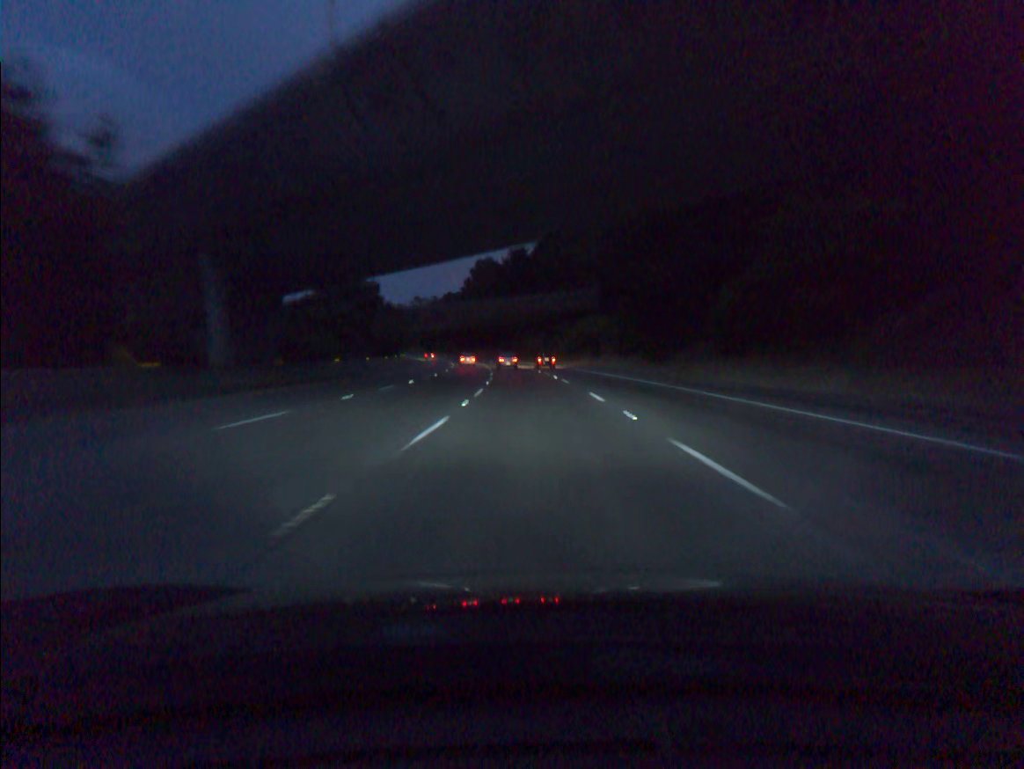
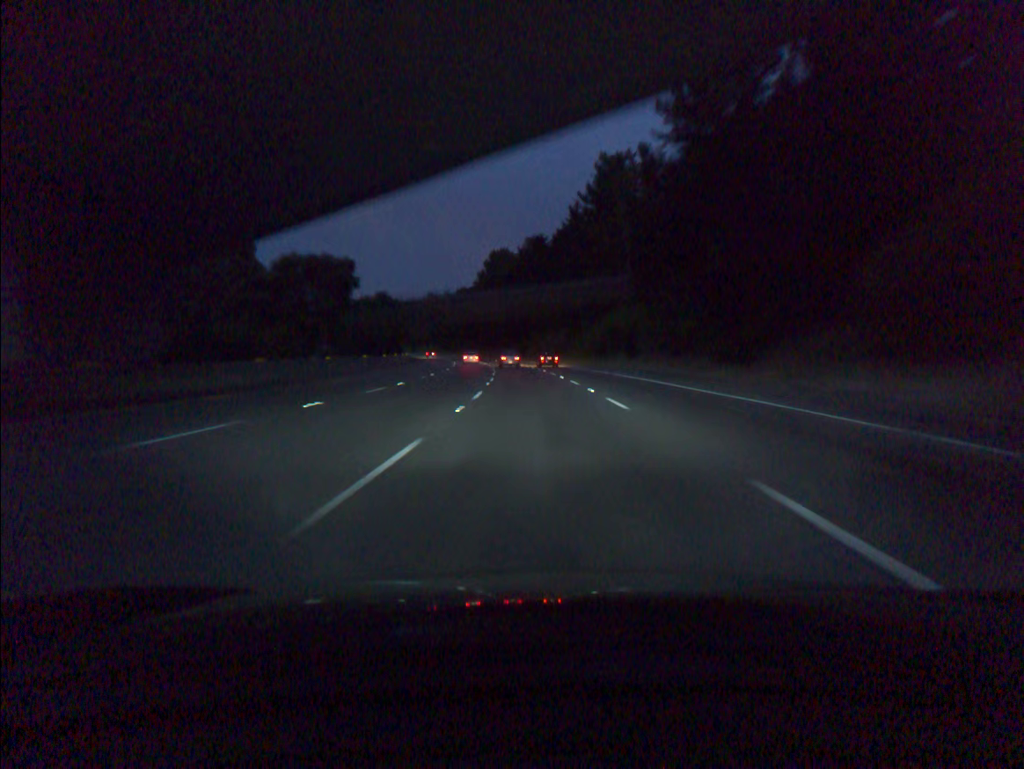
(-0.2, +18.2) m; -1°
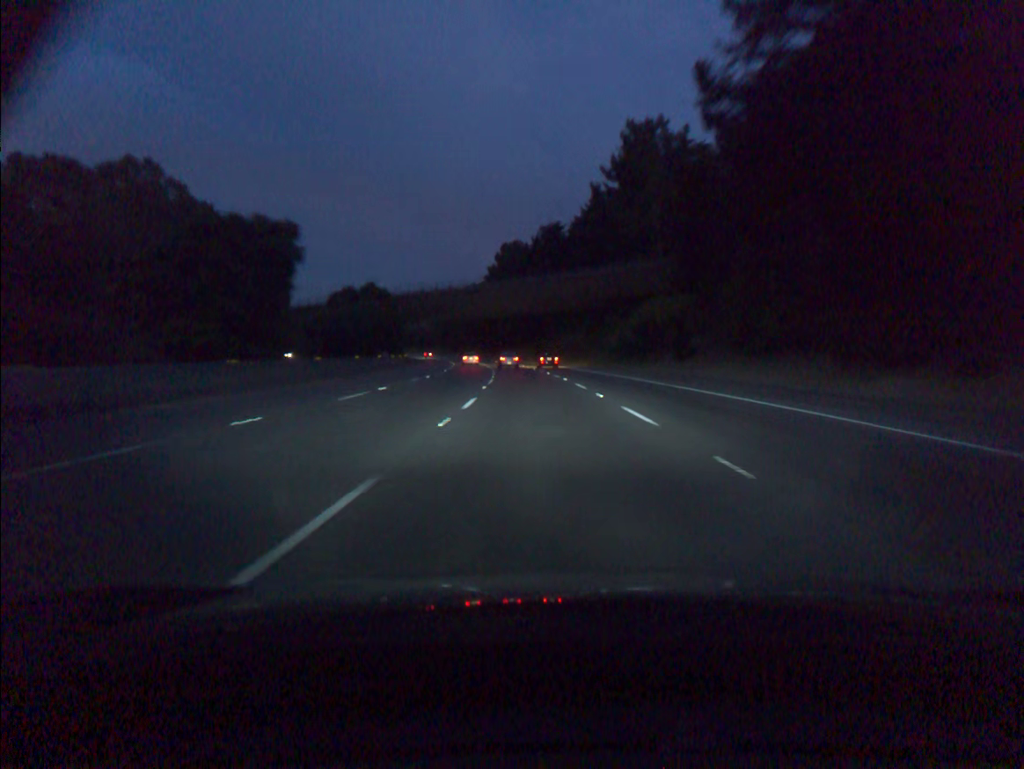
(-0.2, +18.2) m; -1°
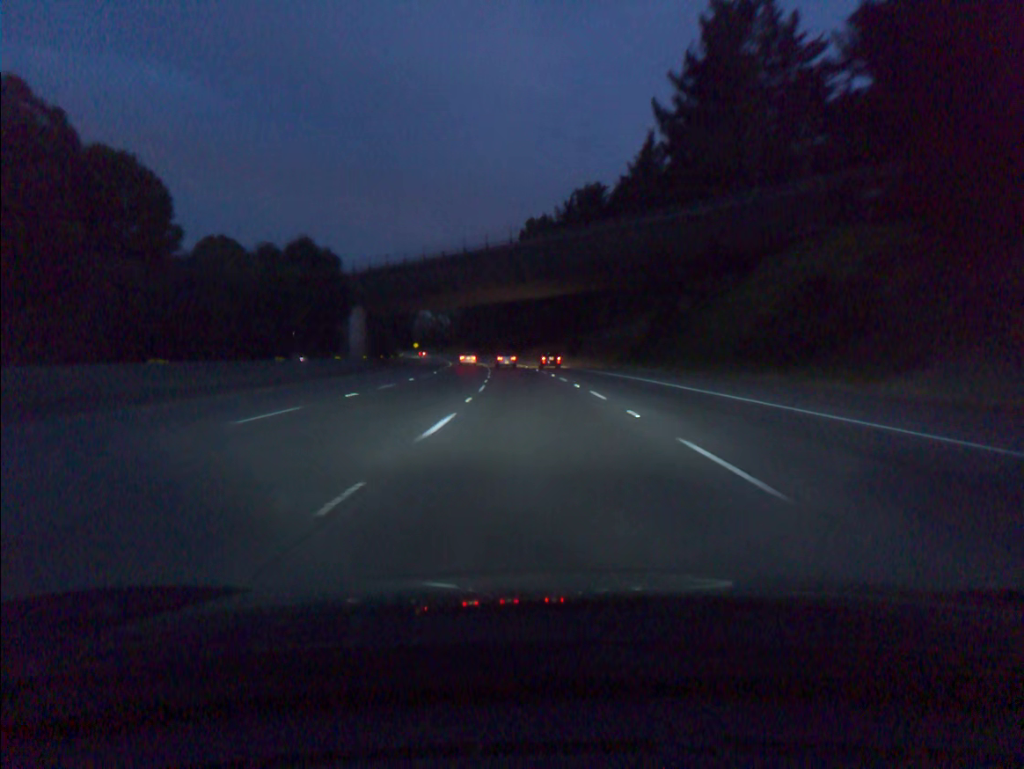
(-0.7, +36.4) m; -2°
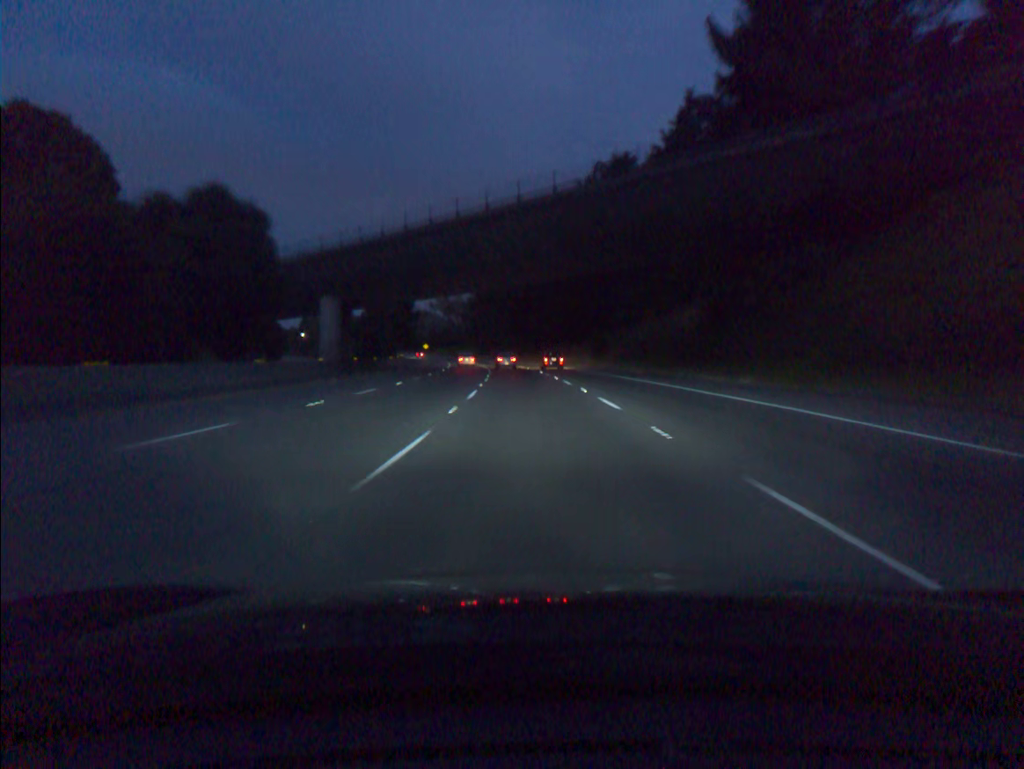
(-0.2, +18.2) m; -1°
